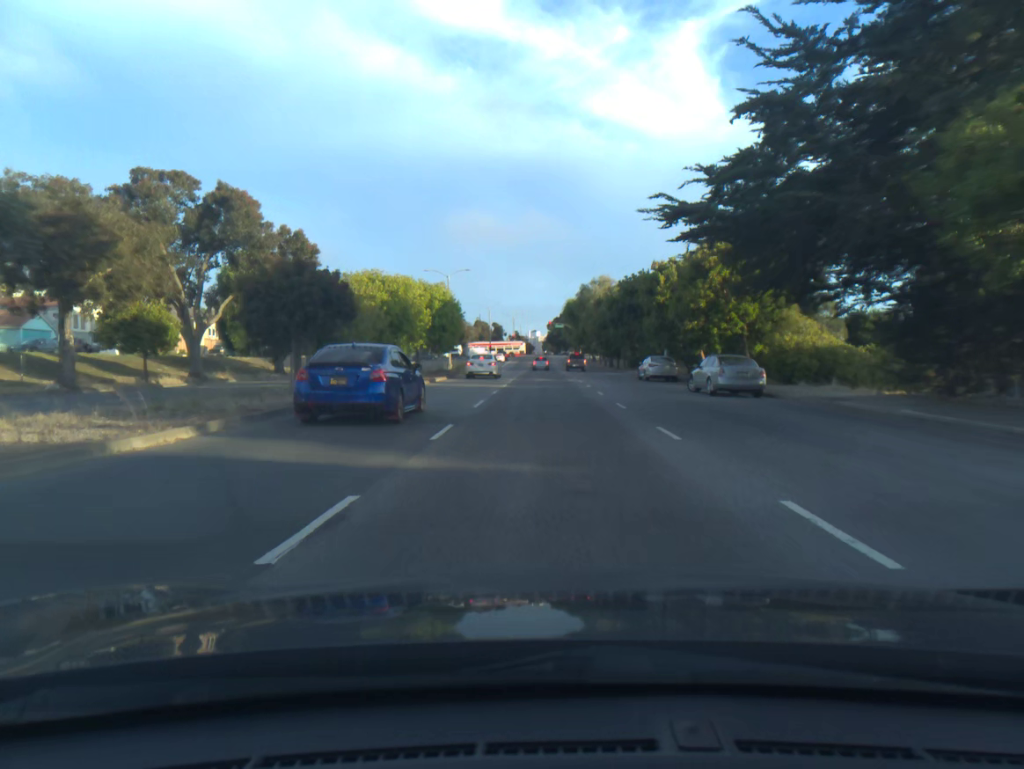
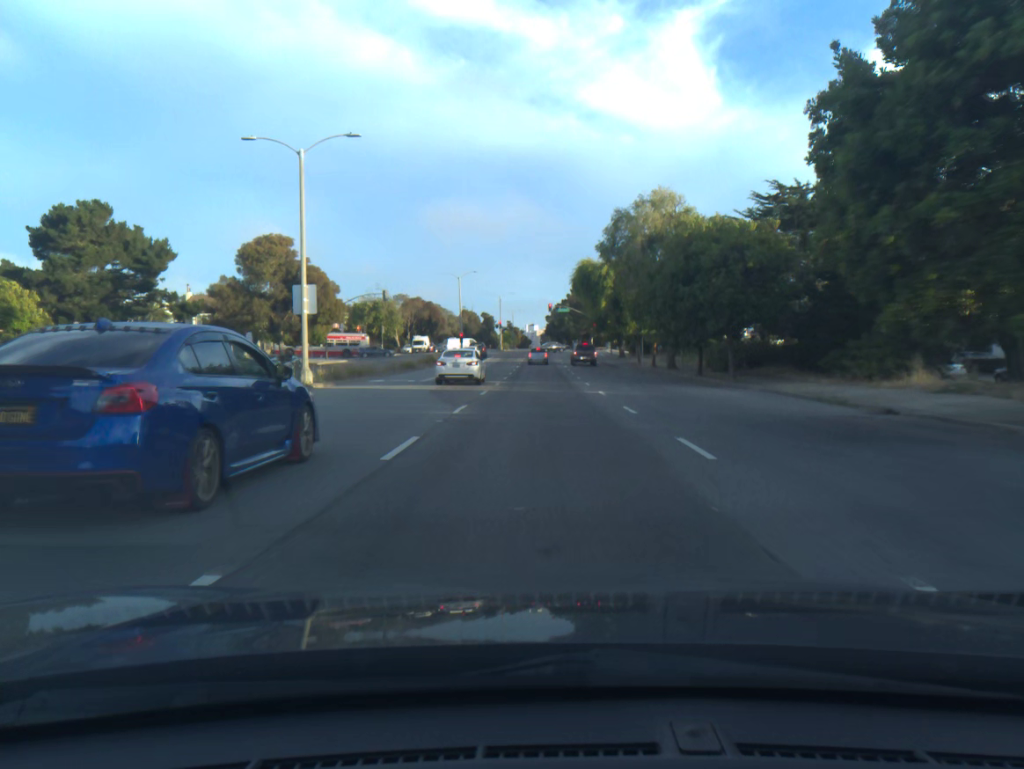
(+0.1, +45.8) m; 0°
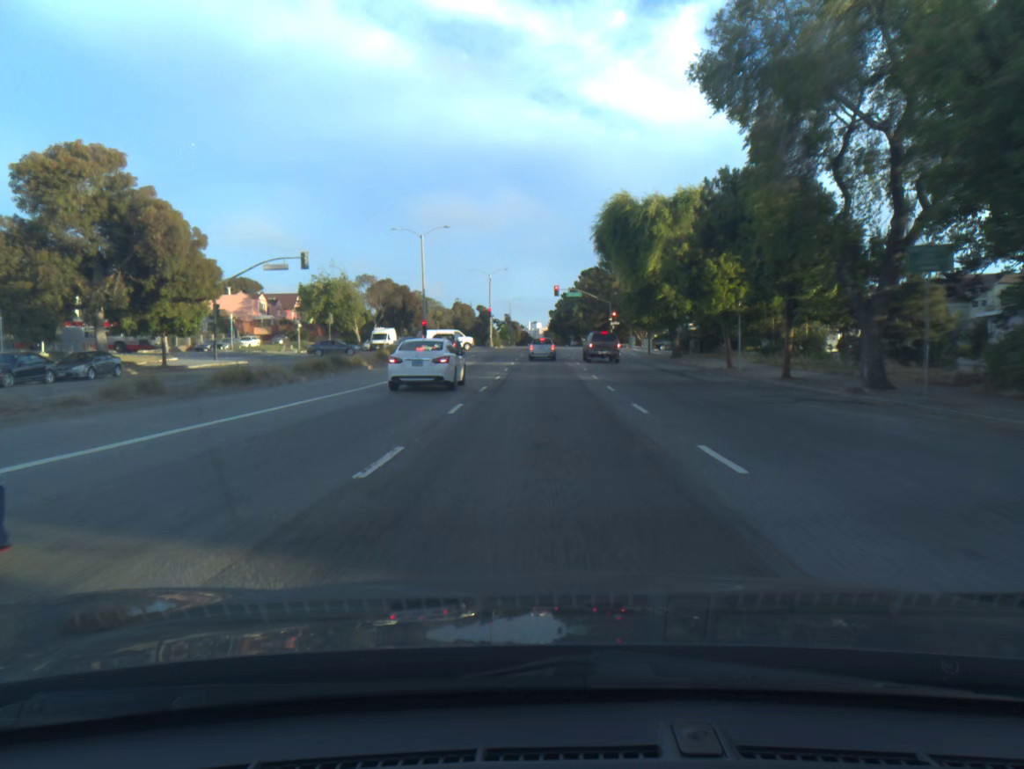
(-0.1, +30.7) m; 0°
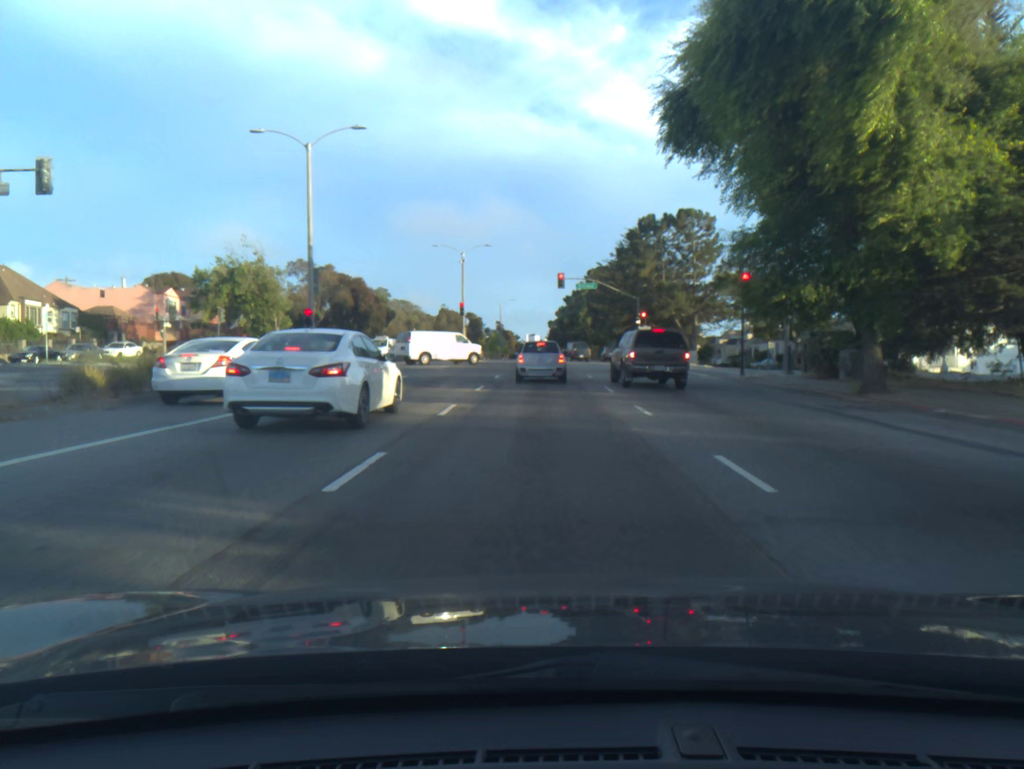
(+0.1, +30.0) m; 0°
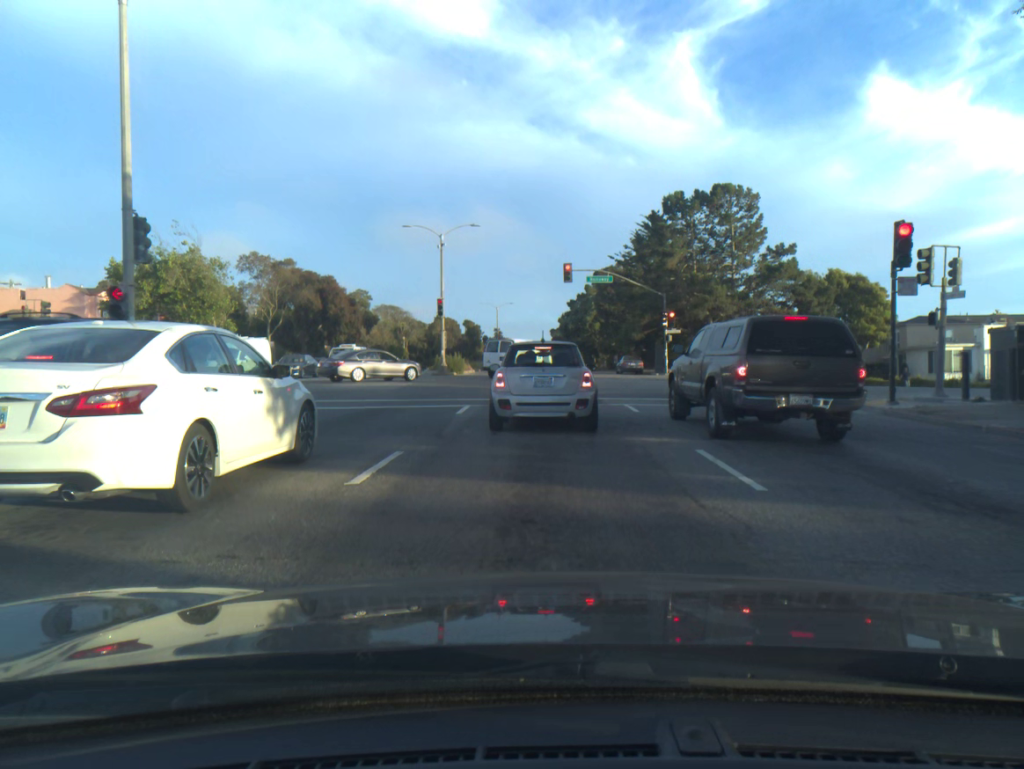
(0.0, +14.6) m; 0°
